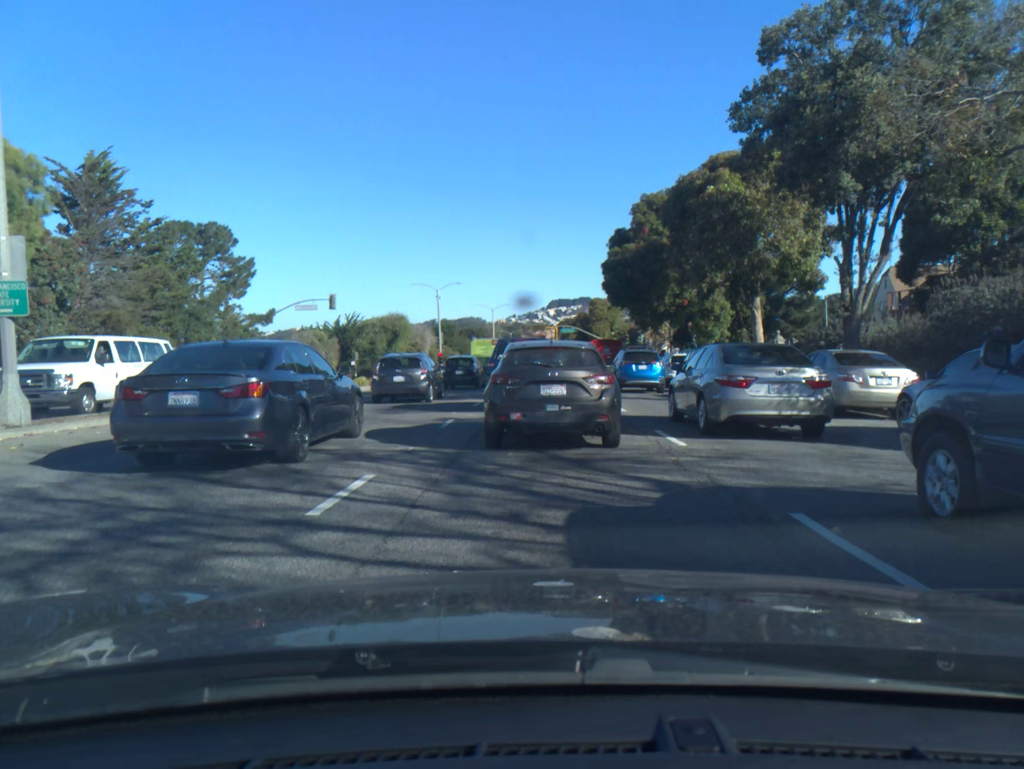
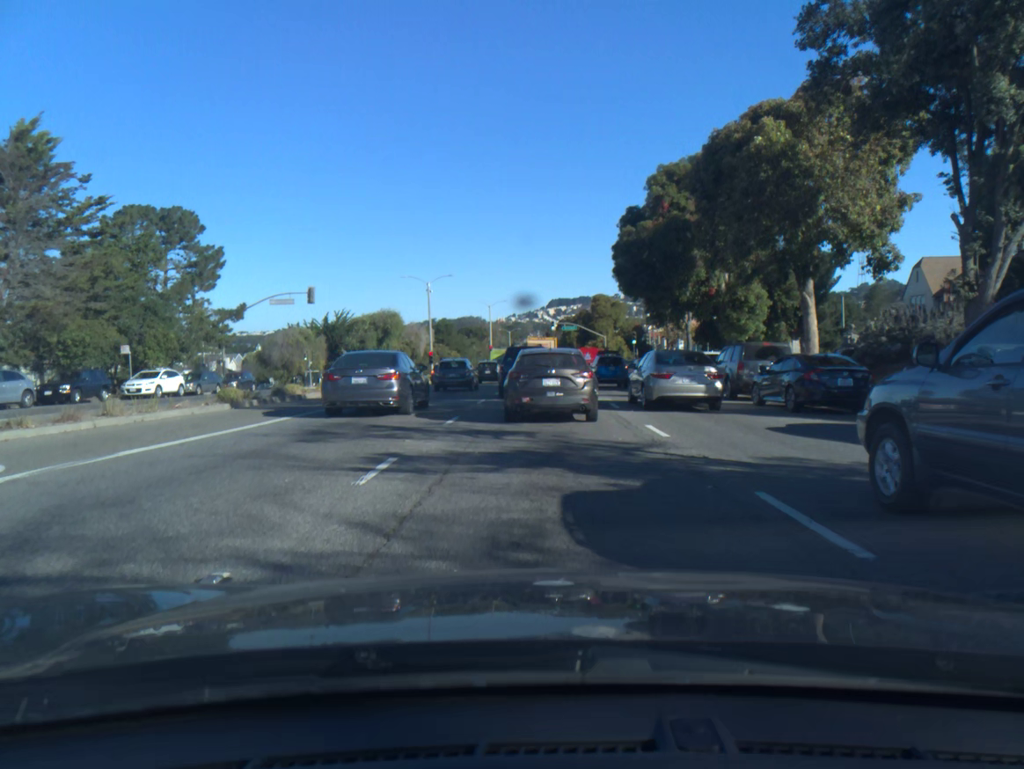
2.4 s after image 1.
(0.0, +6.0) m; 0°
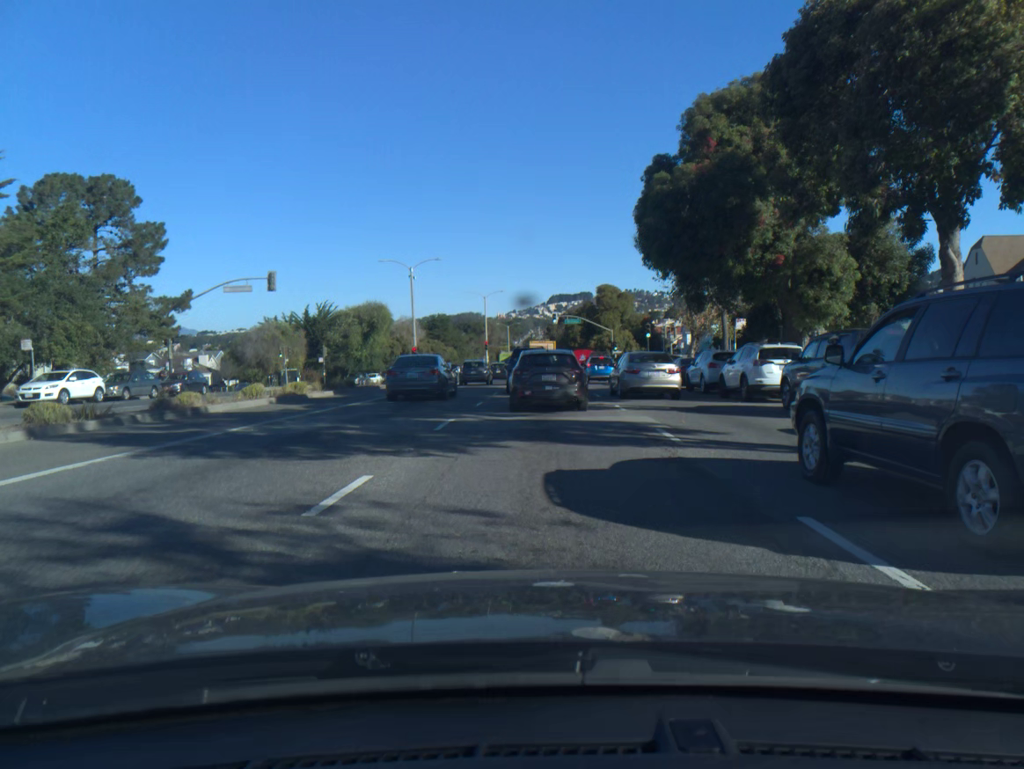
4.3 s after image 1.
(0.0, +8.3) m; 0°
